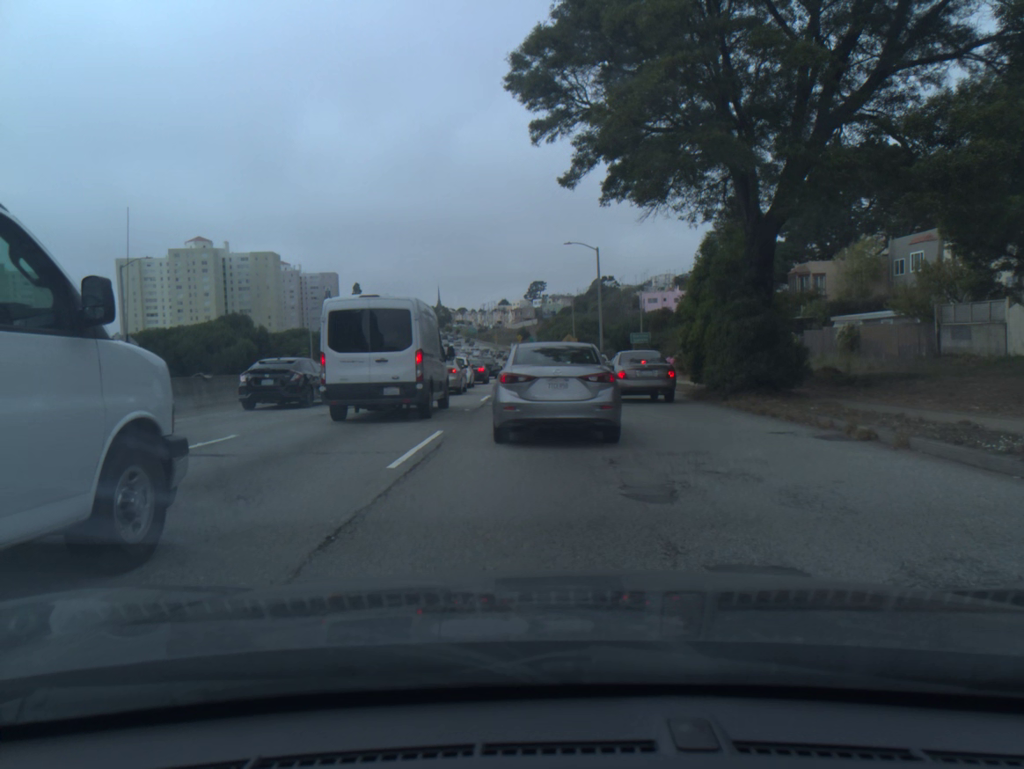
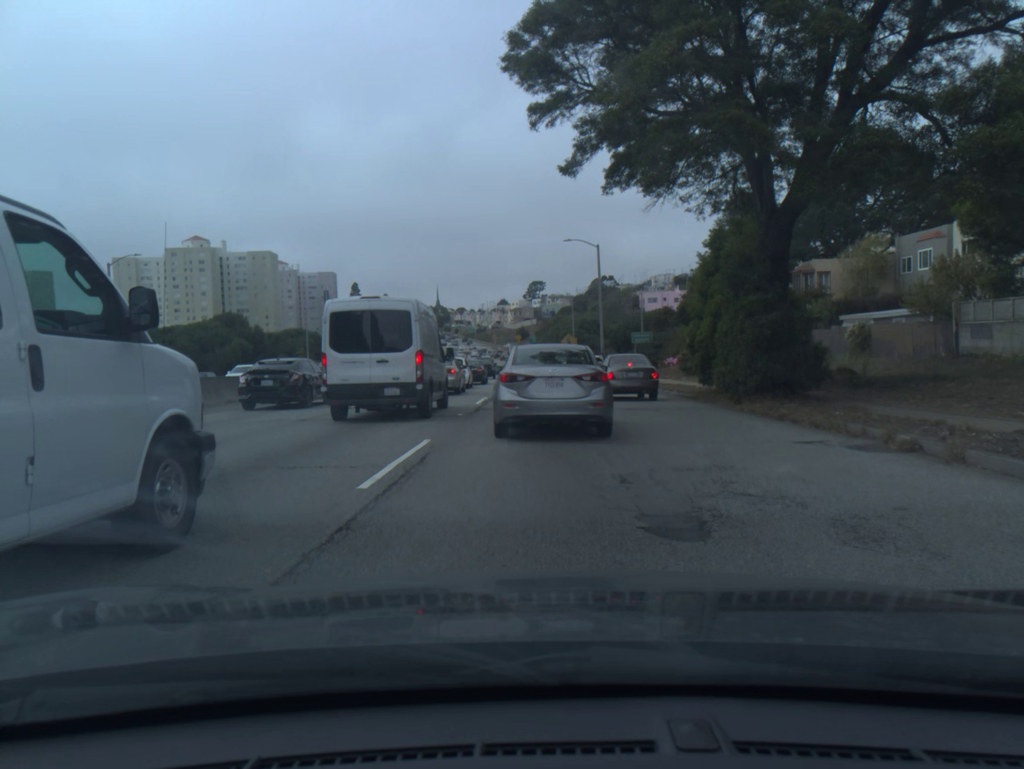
(0.0, +1.3) m; 0°
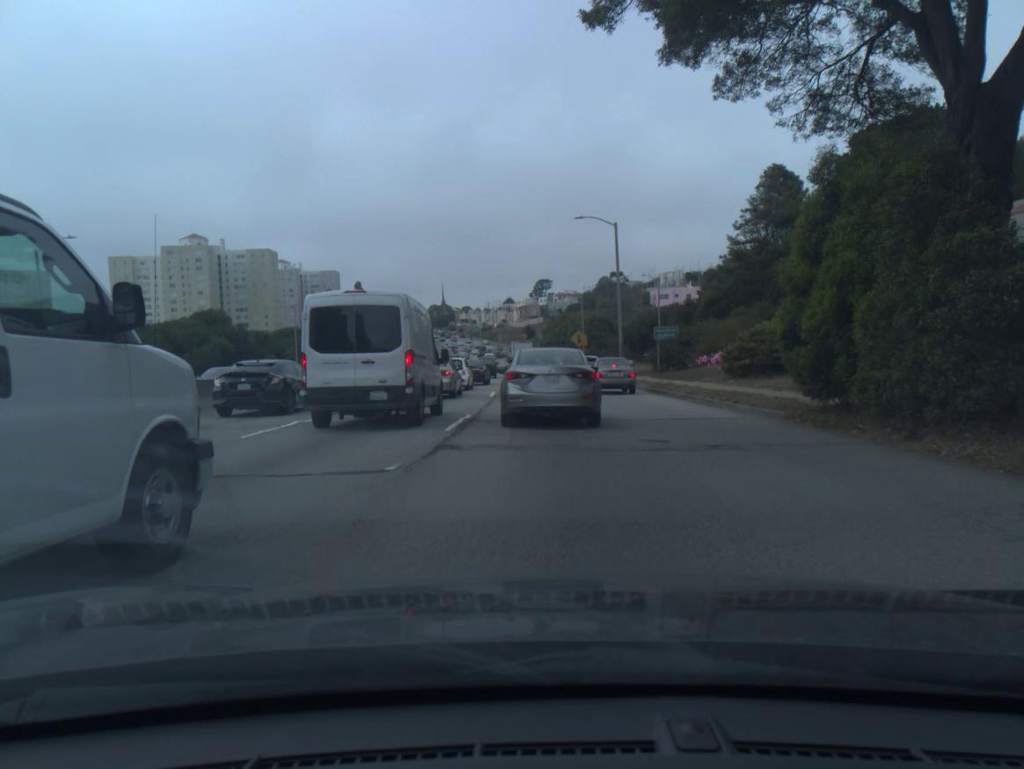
(-0.1, +8.2) m; -2°
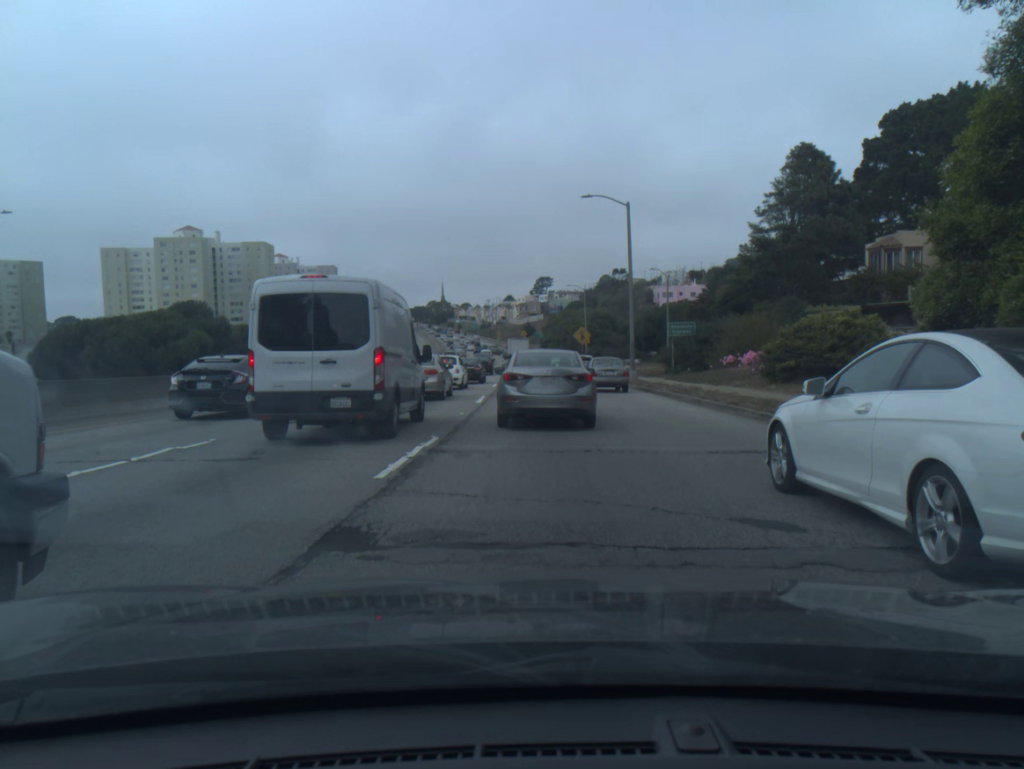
(0.0, +5.6) m; 0°
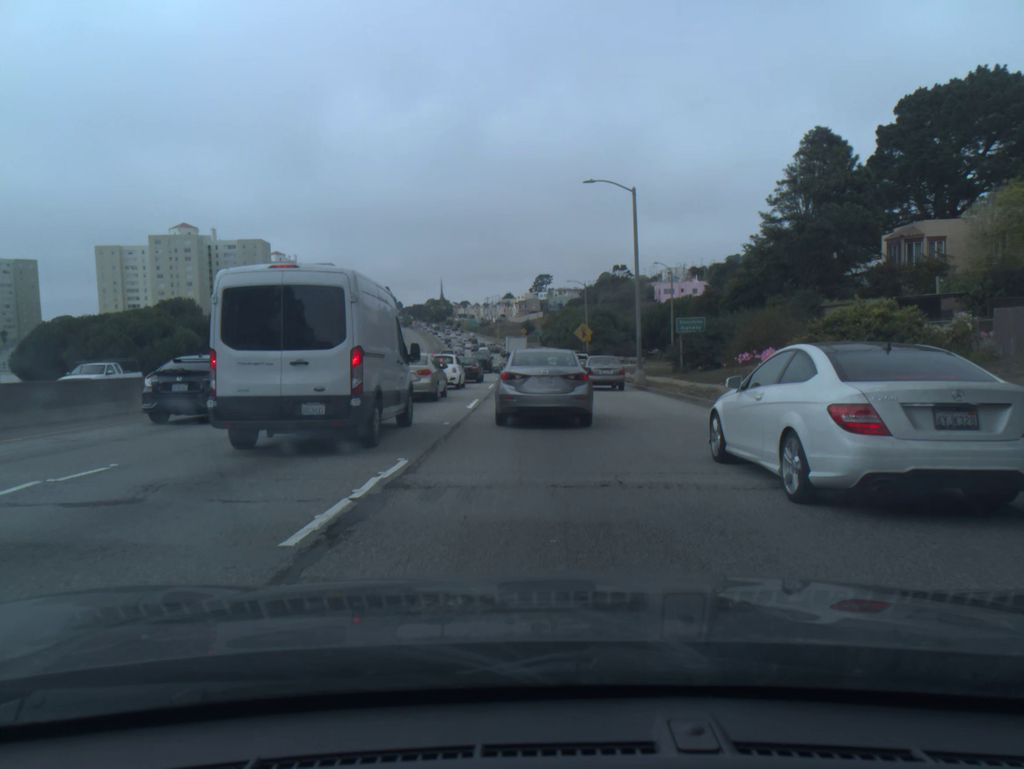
(0.0, +2.8) m; 0°
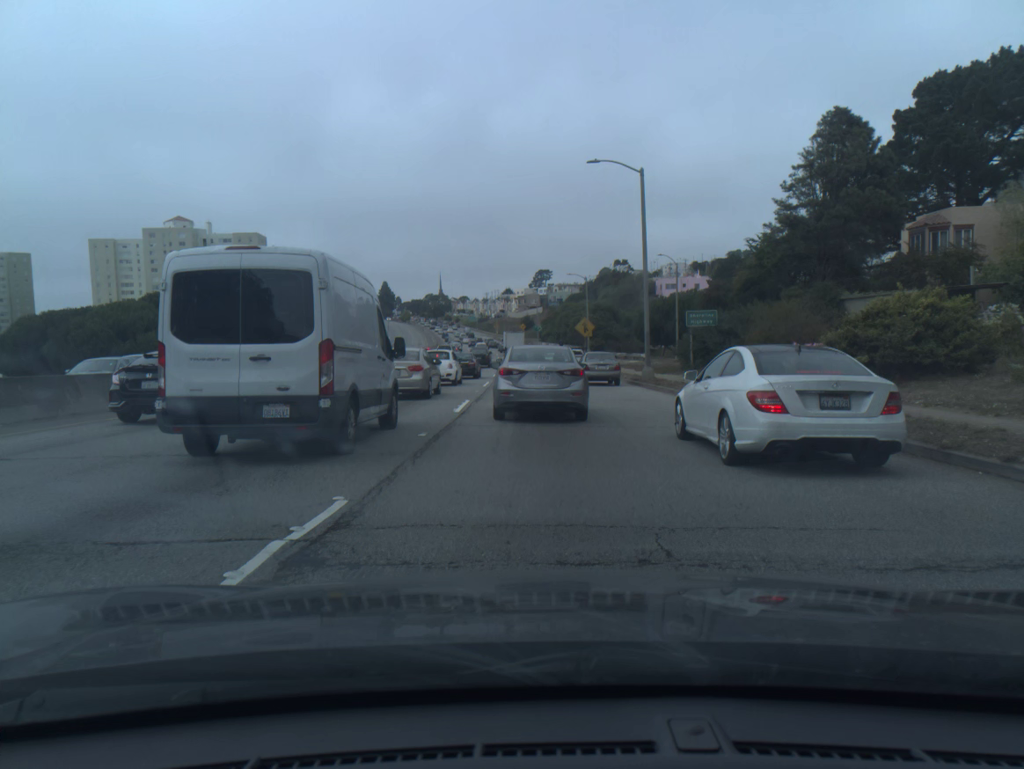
(0.0, +2.9) m; 0°
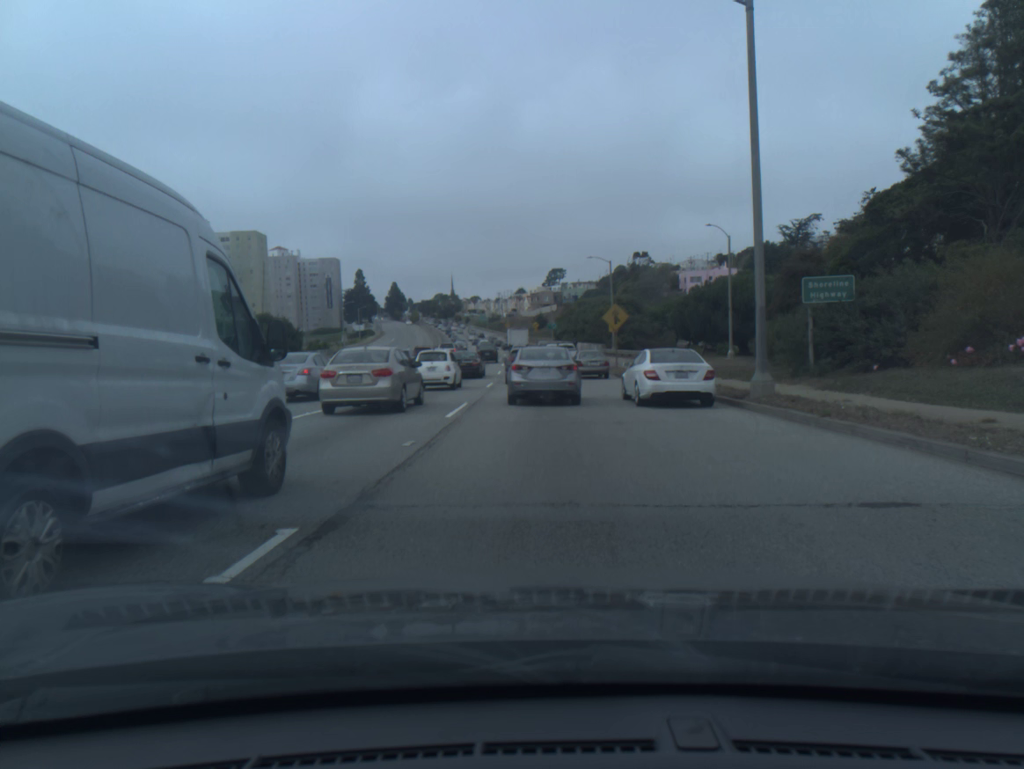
(-0.1, +15.8) m; -1°
